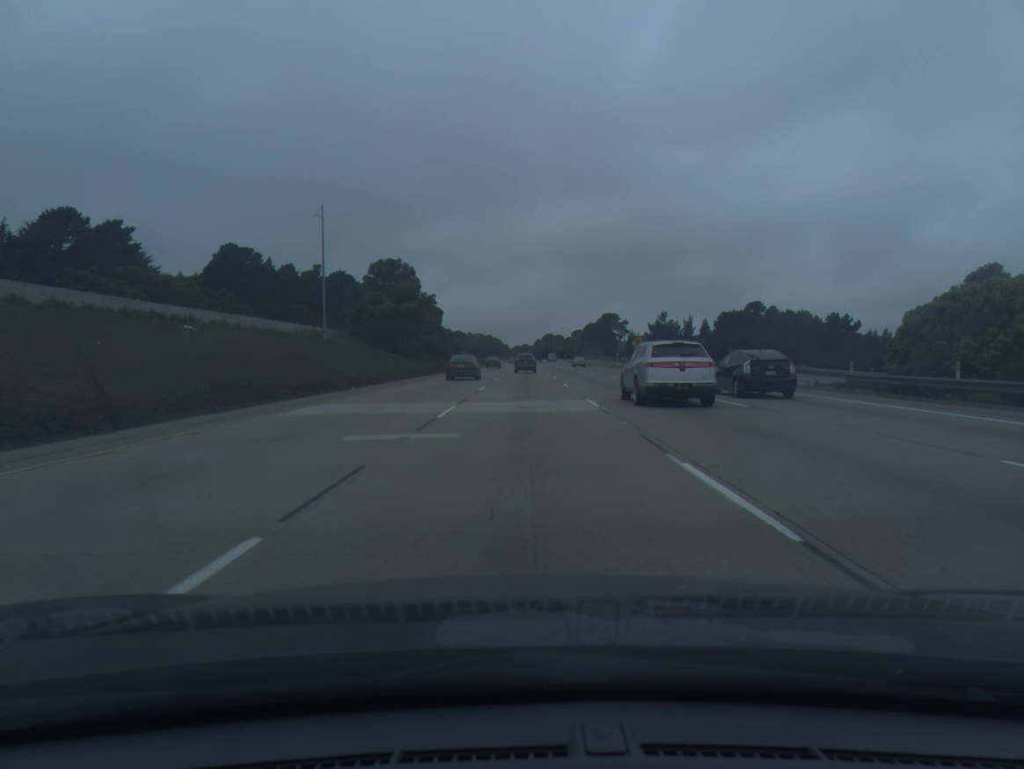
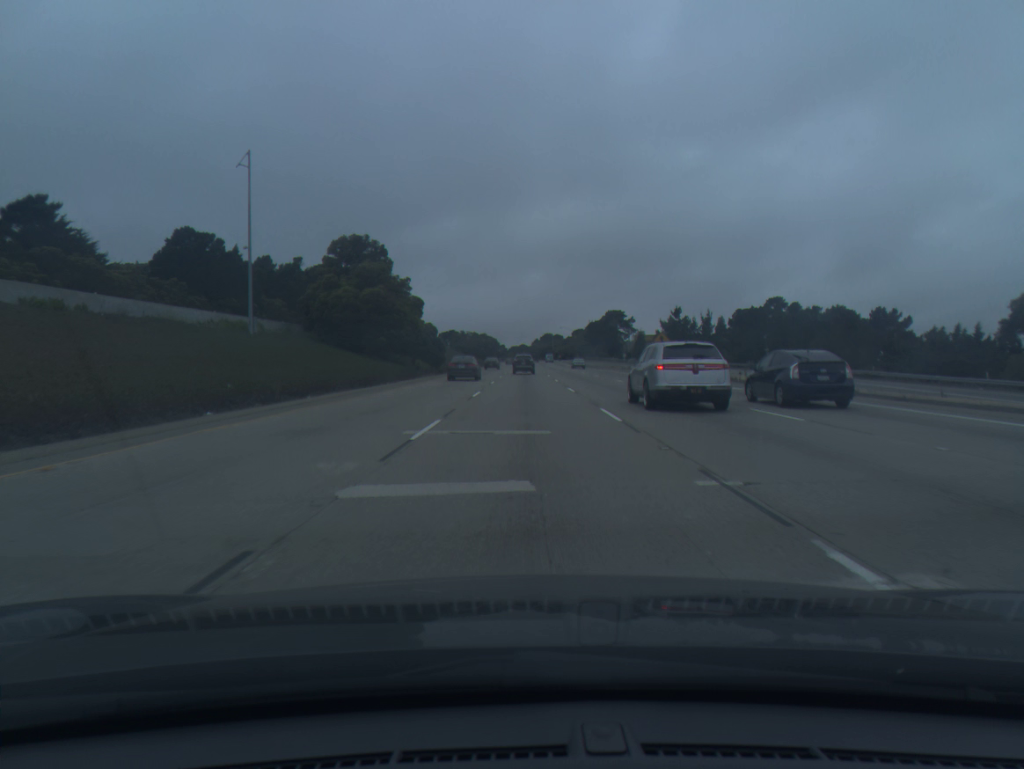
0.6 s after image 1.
(0.0, +18.5) m; 0°
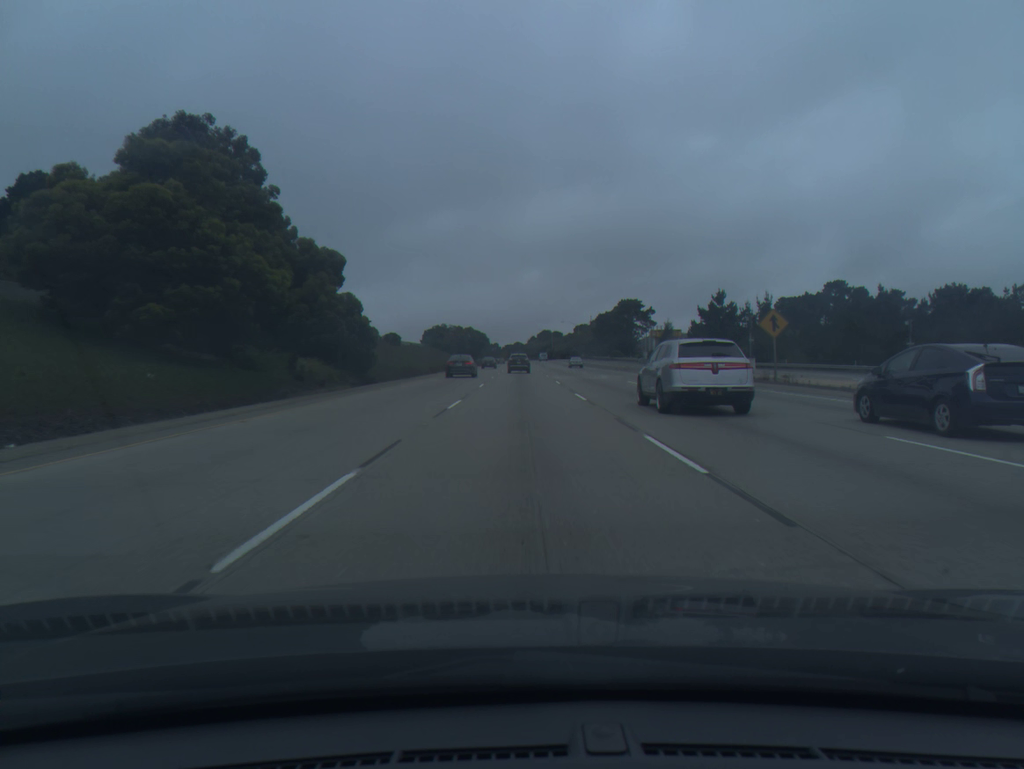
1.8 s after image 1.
(+0.2, +37.0) m; 0°
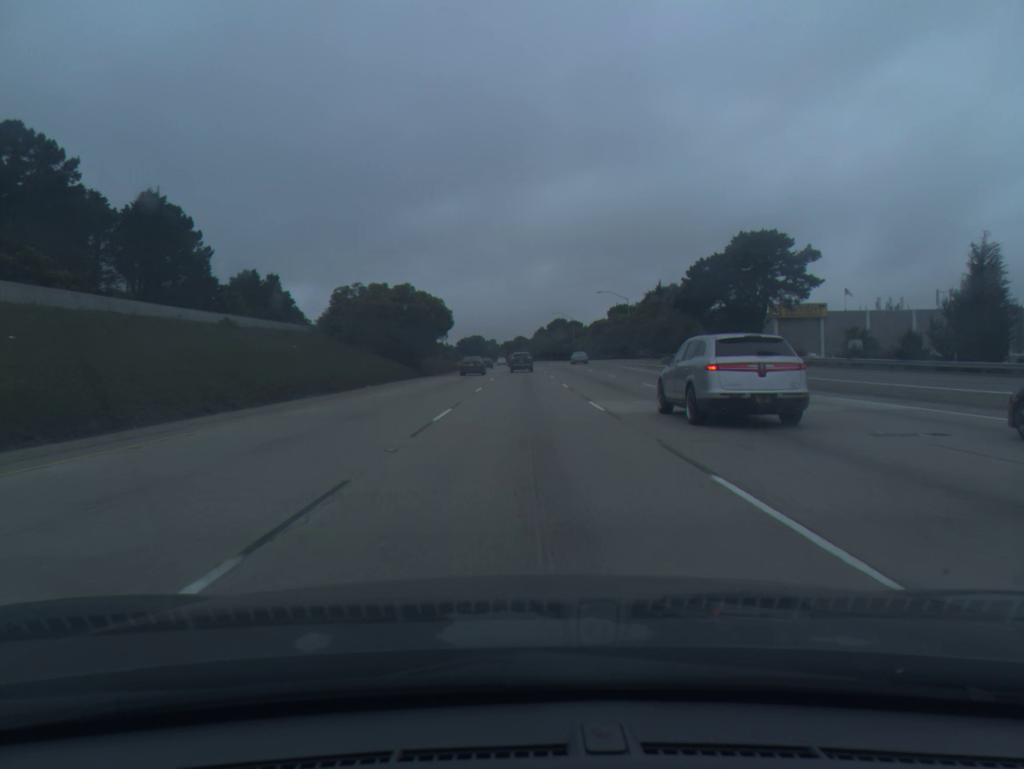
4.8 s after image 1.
(-0.1, +91.7) m; 0°
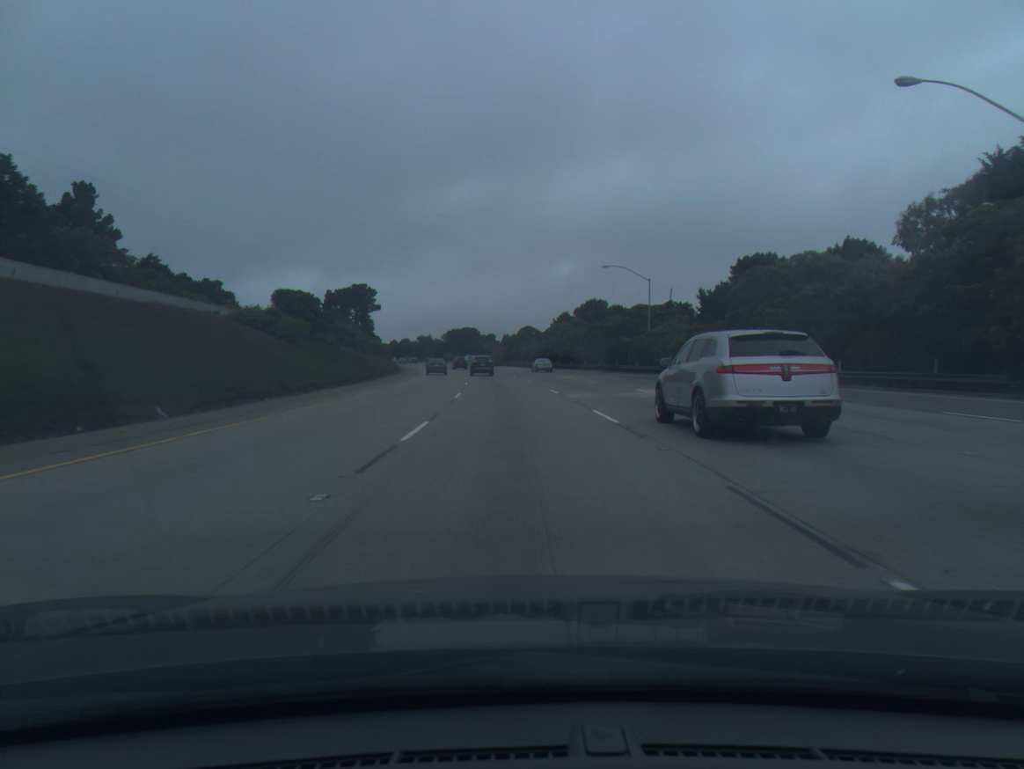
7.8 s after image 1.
(-0.1, +91.3) m; -1°
